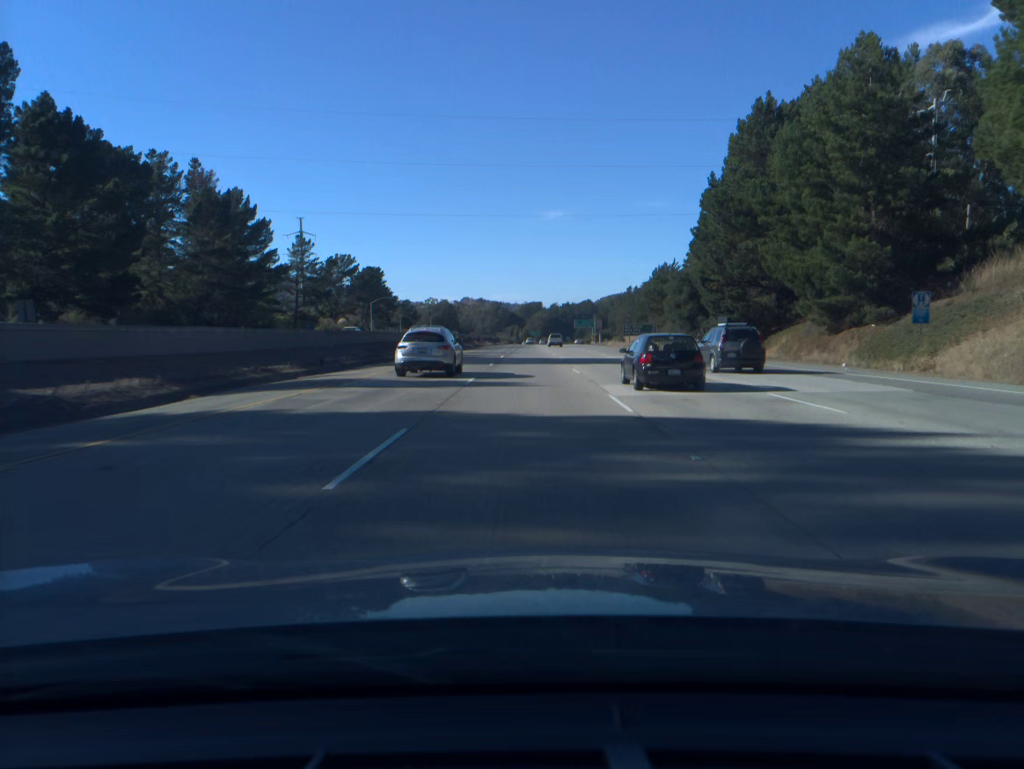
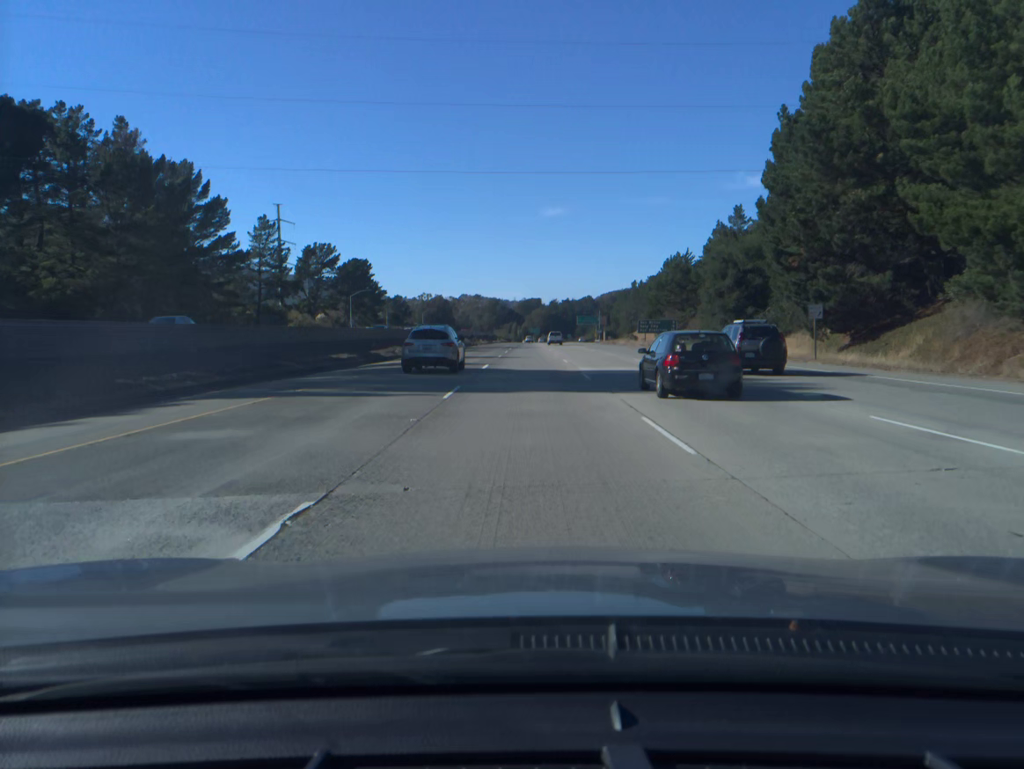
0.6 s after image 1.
(0.0, +20.0) m; 0°
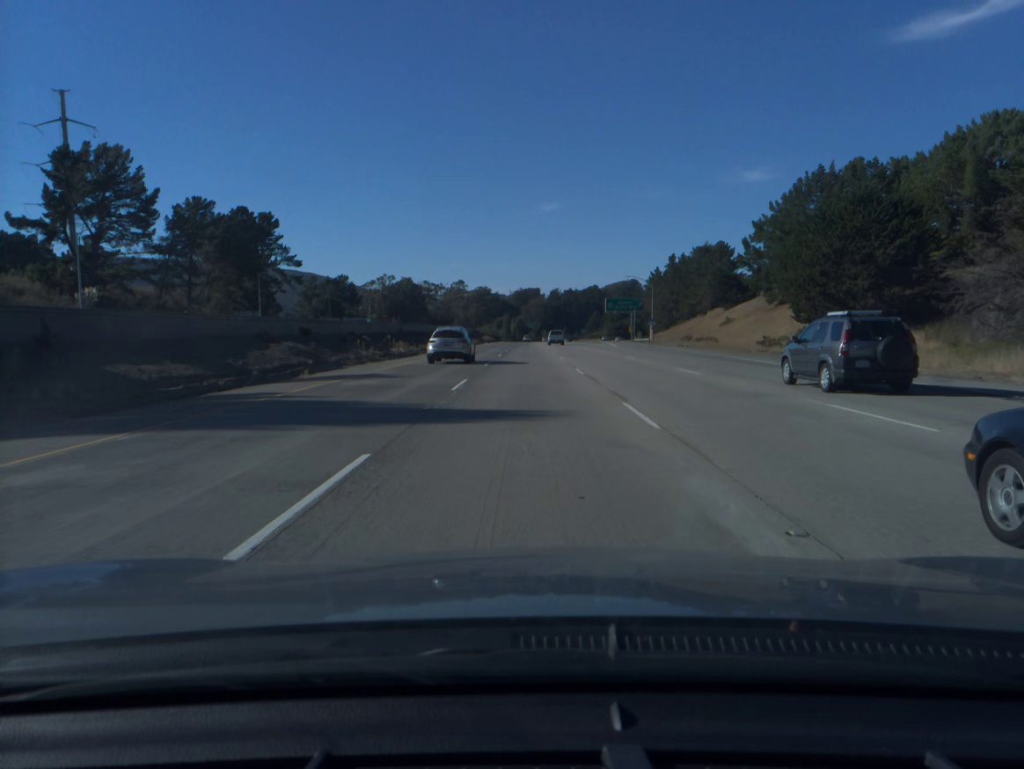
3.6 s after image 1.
(+0.3, +100.0) m; 0°
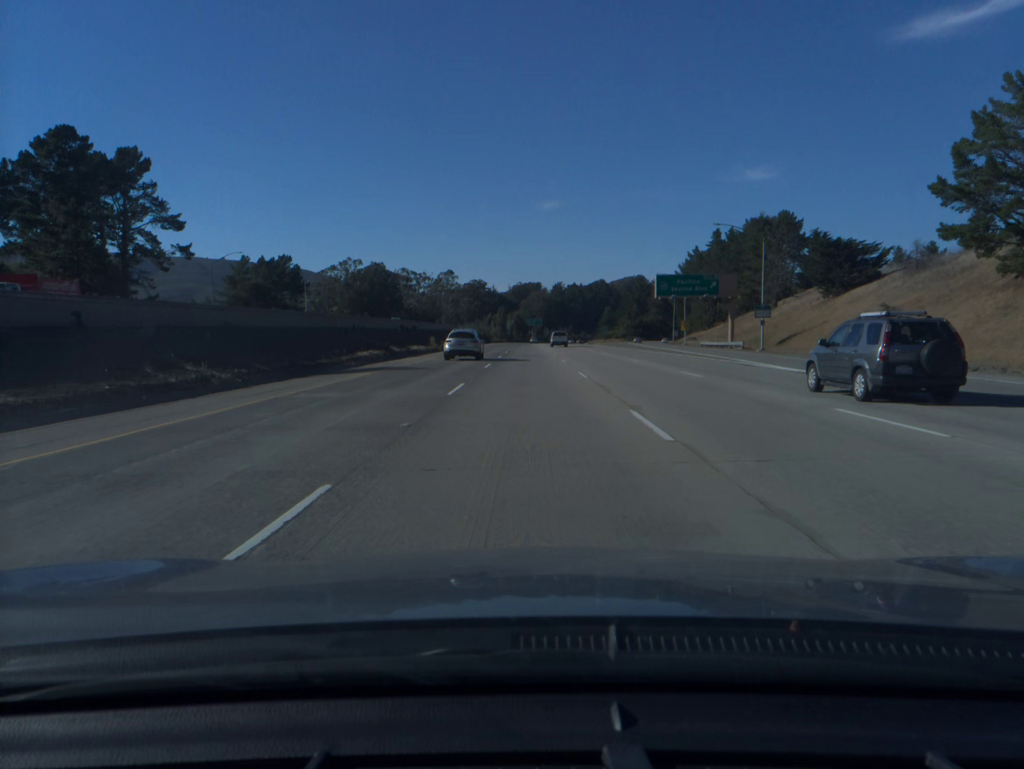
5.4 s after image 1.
(0.0, +59.7) m; 0°
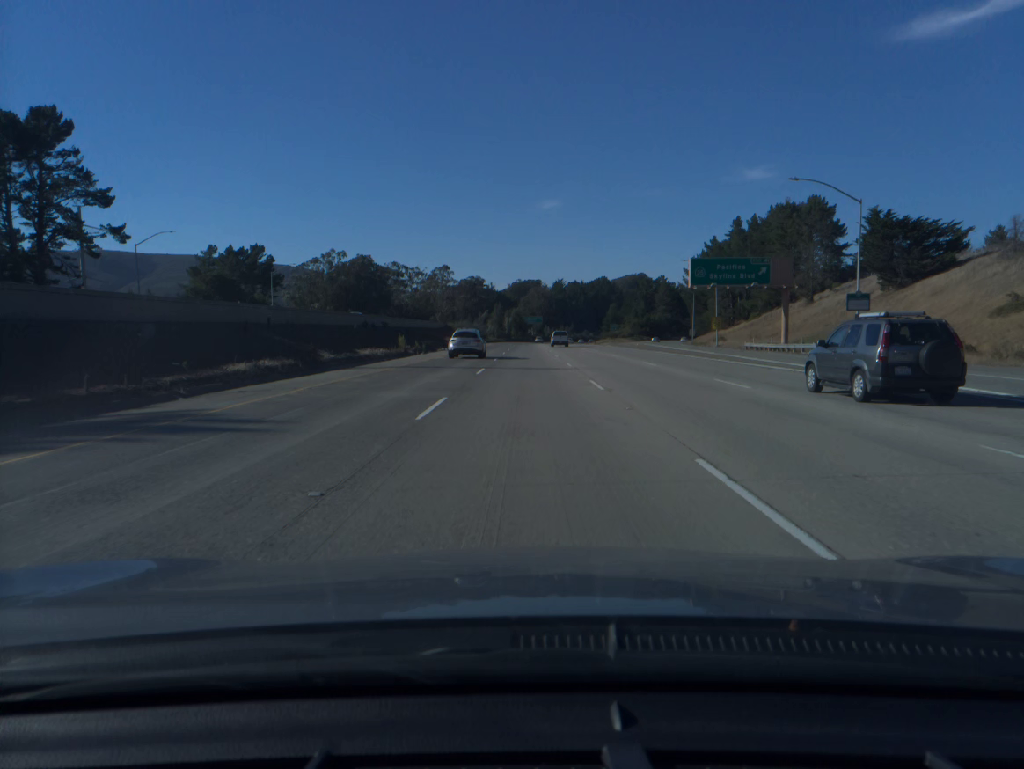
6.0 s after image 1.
(0.0, +19.8) m; 0°
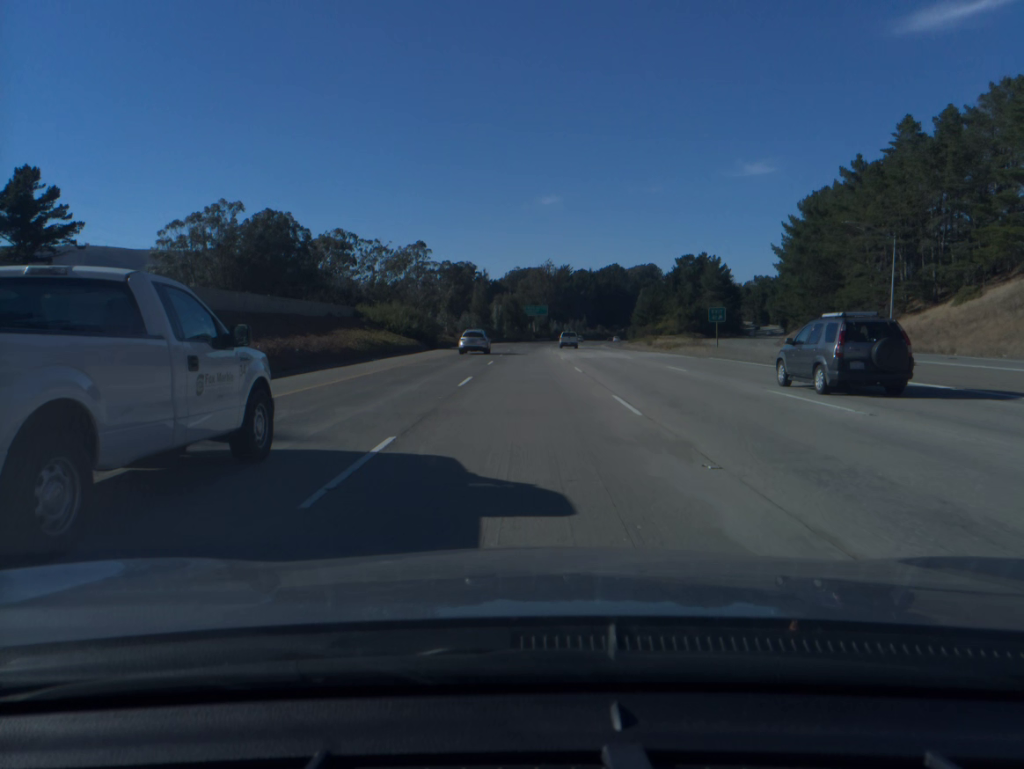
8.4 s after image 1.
(0.0, +79.3) m; 0°
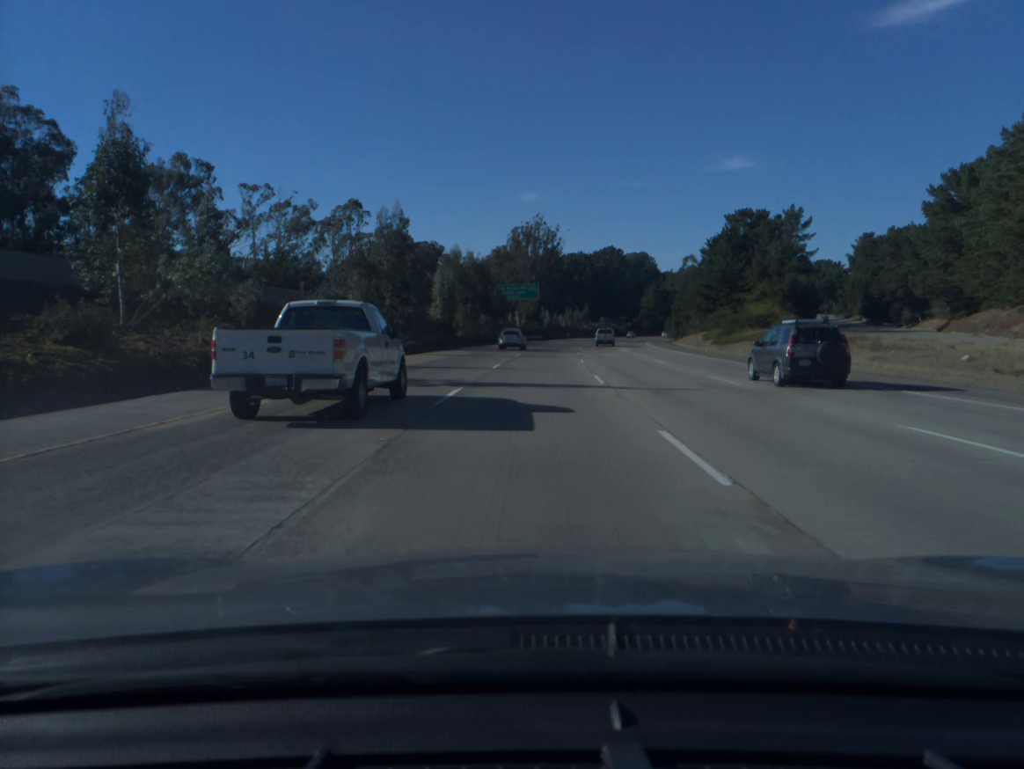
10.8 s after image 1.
(+0.3, +79.1) m; +1°
